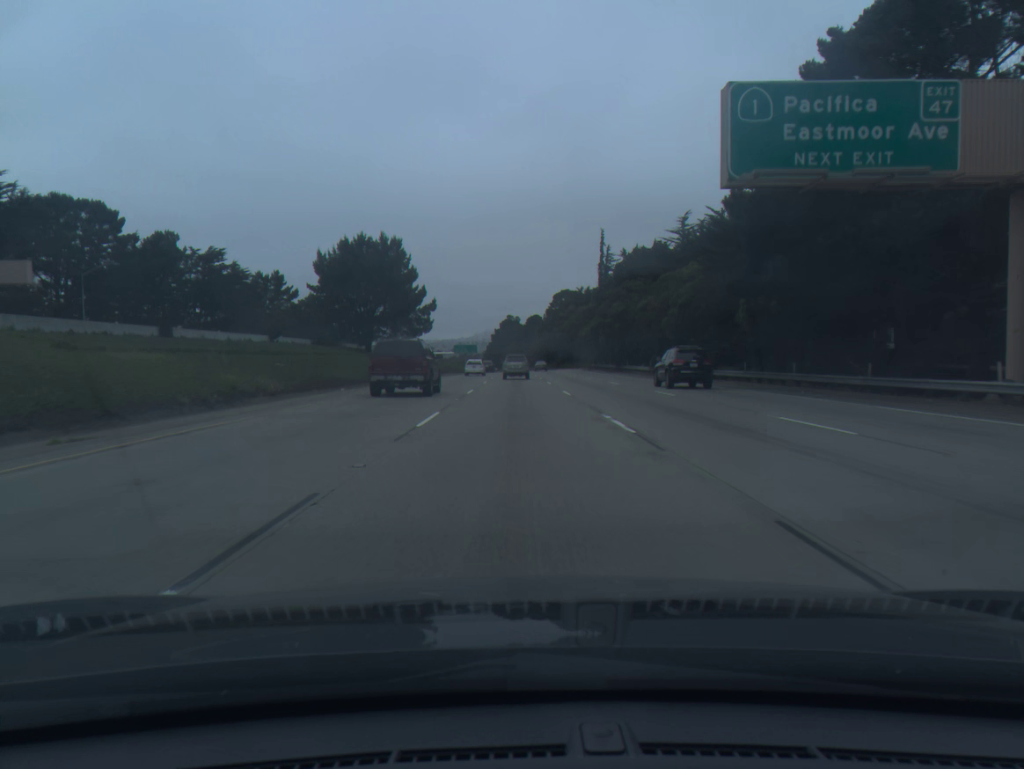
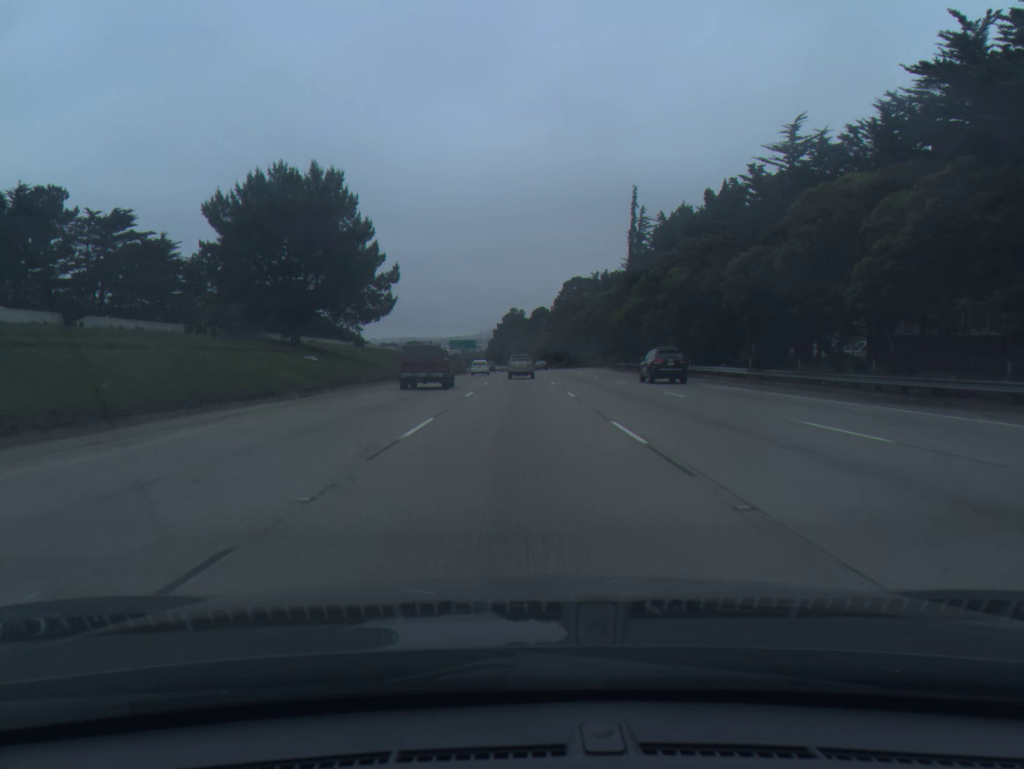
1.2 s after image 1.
(0.0, +30.7) m; 0°
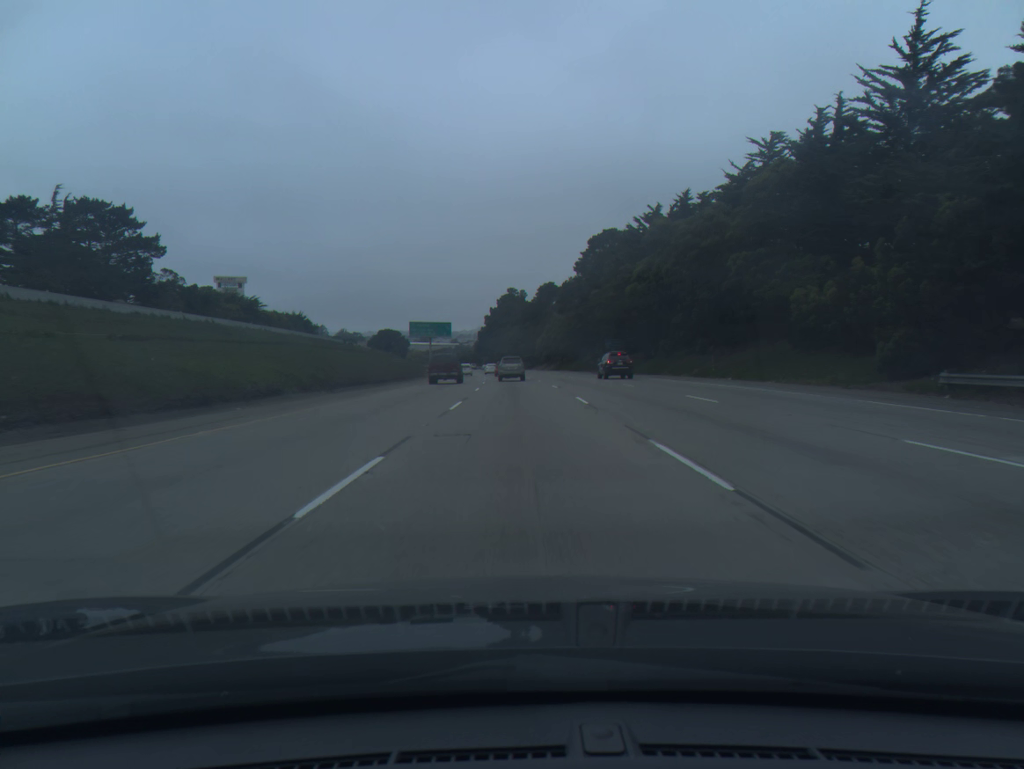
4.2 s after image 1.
(0.0, +77.2) m; 0°
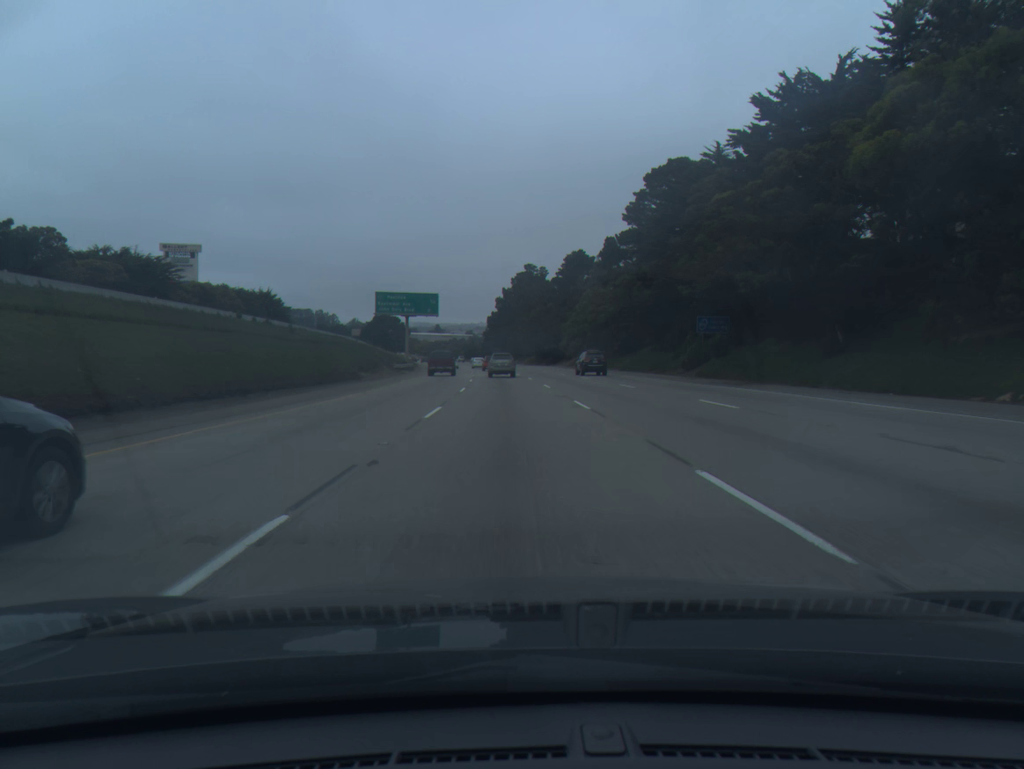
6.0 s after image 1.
(-0.4, +46.4) m; -1°
